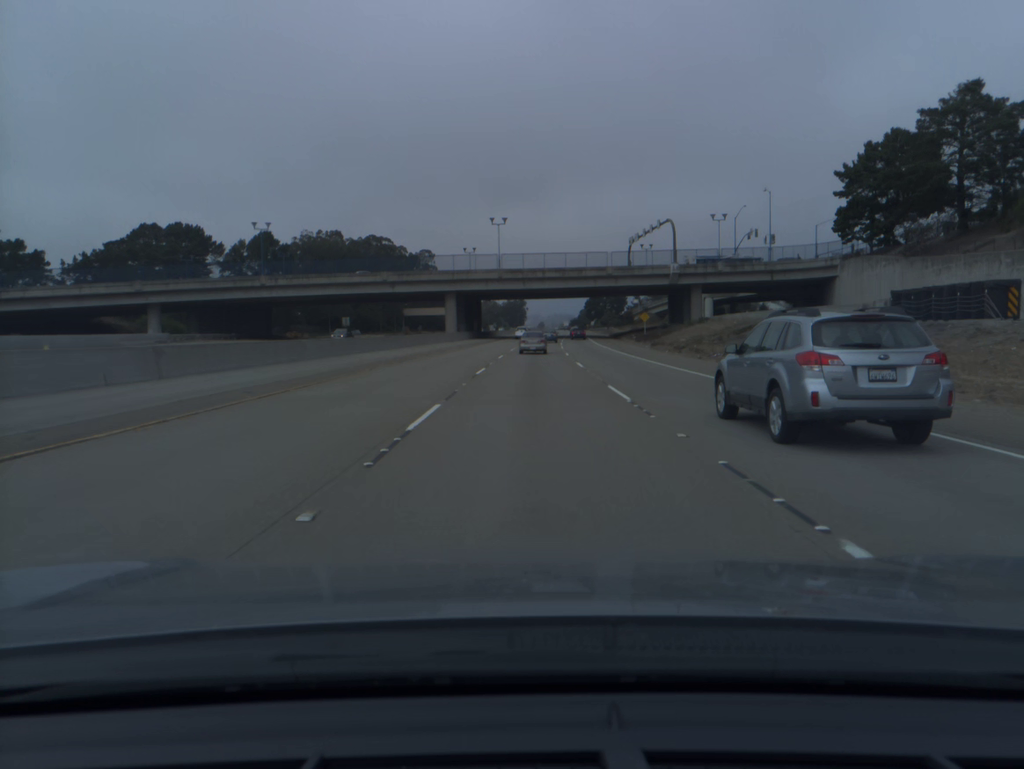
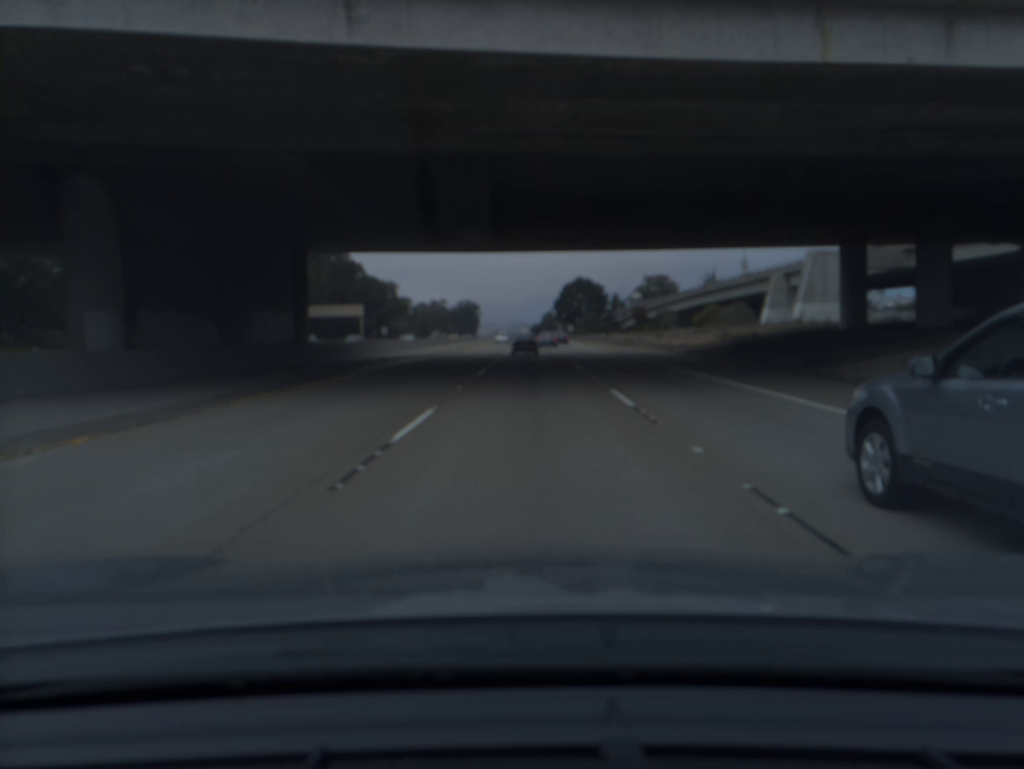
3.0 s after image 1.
(+2.4, +88.7) m; +3°
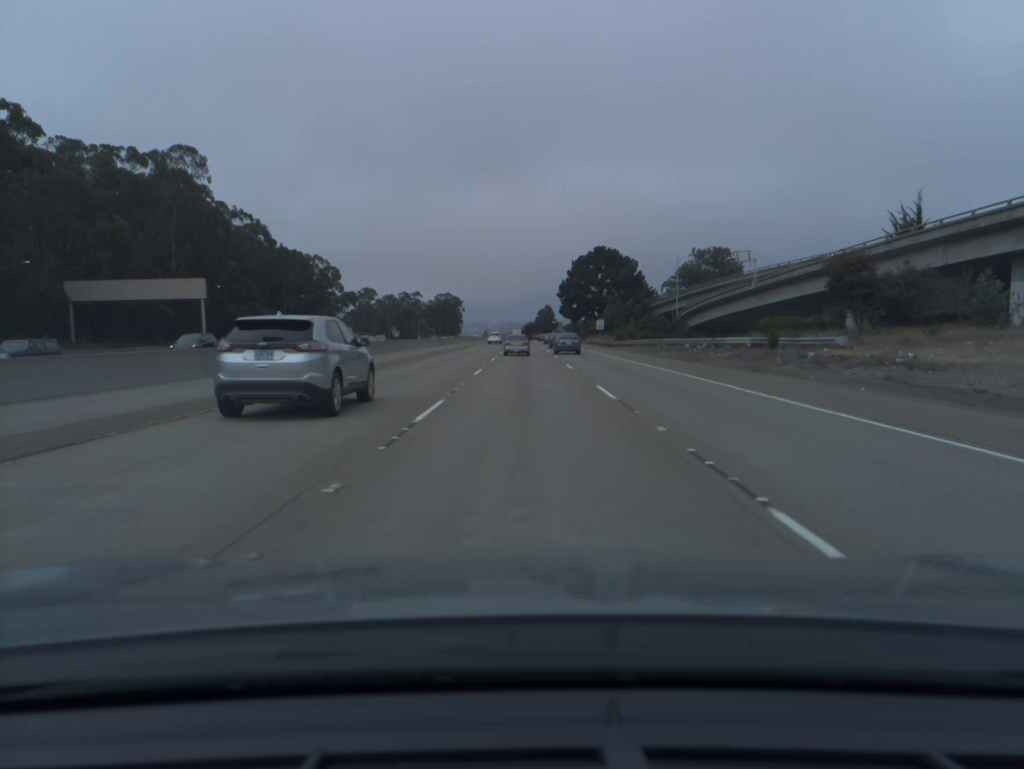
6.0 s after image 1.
(+0.8, +85.0) m; +1°
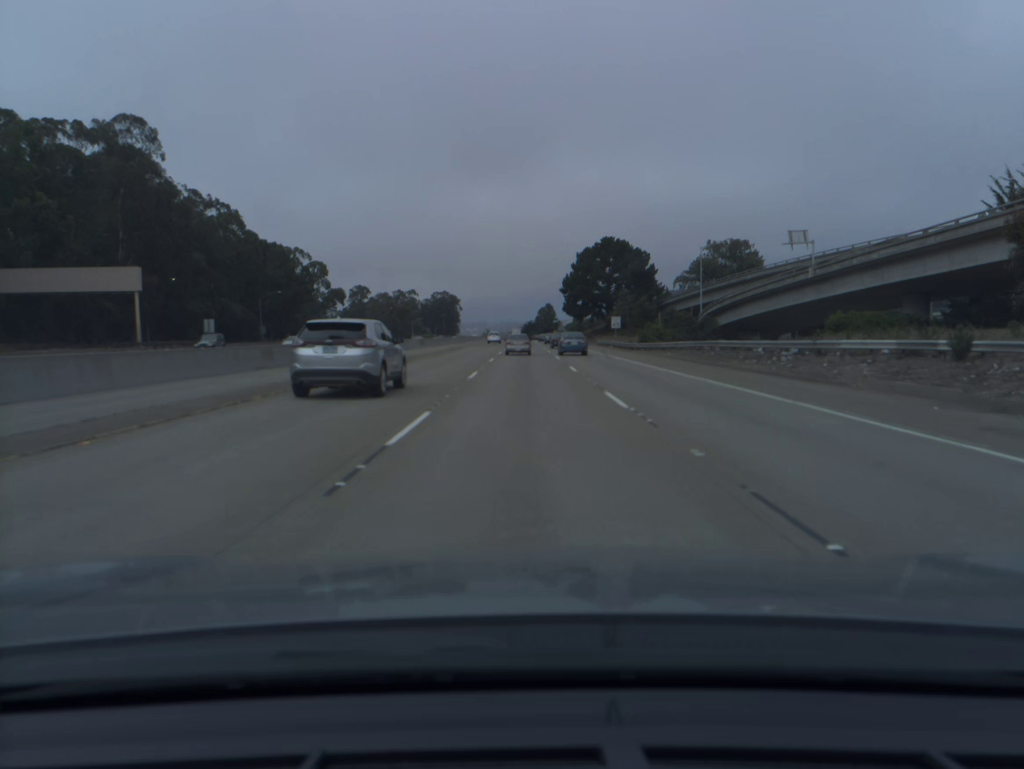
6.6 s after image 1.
(0.0, +16.9) m; 0°
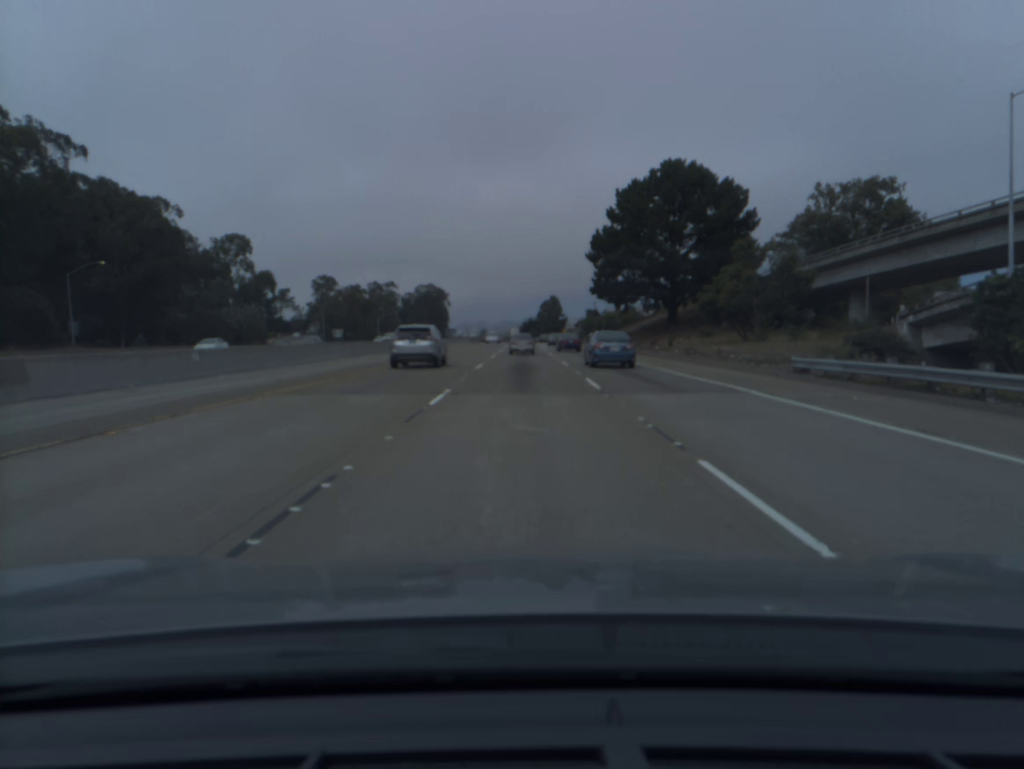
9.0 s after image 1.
(+0.2, +67.7) m; 0°
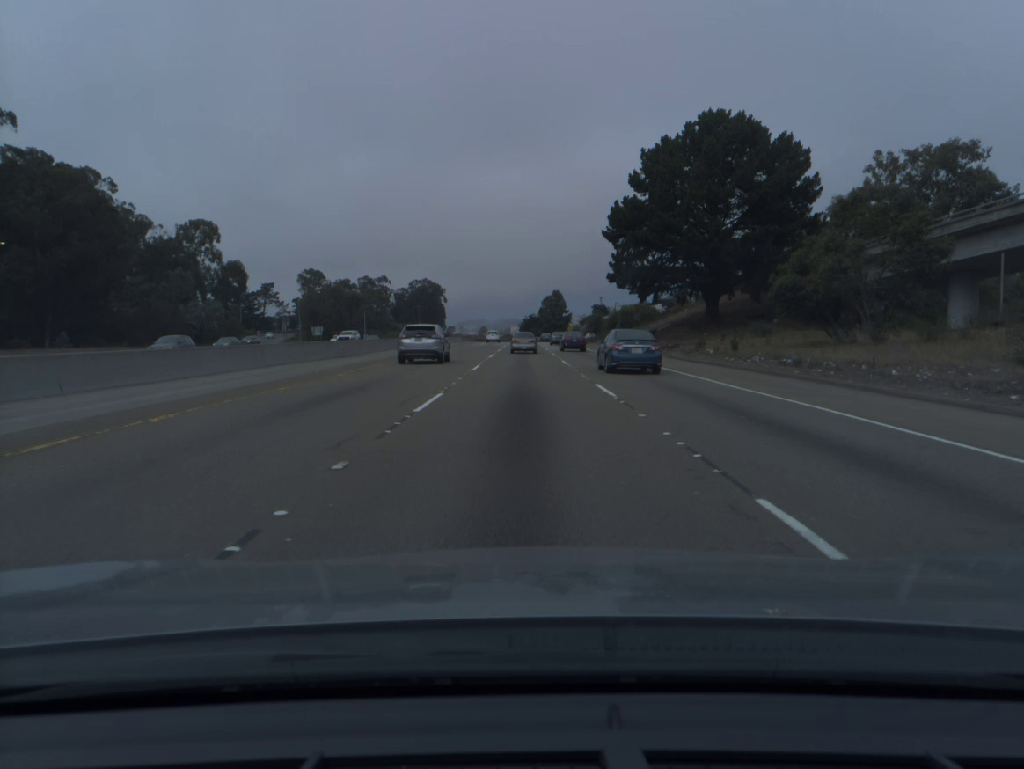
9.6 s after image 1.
(0.0, +16.9) m; 0°
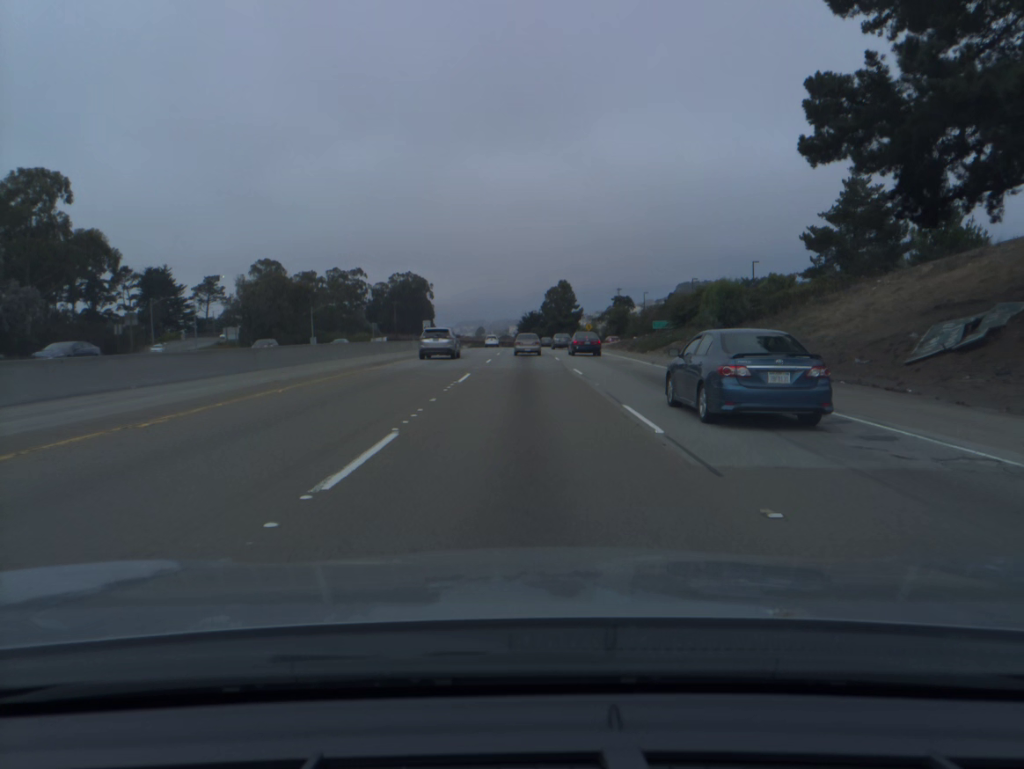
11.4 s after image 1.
(0.0, +50.5) m; 0°
